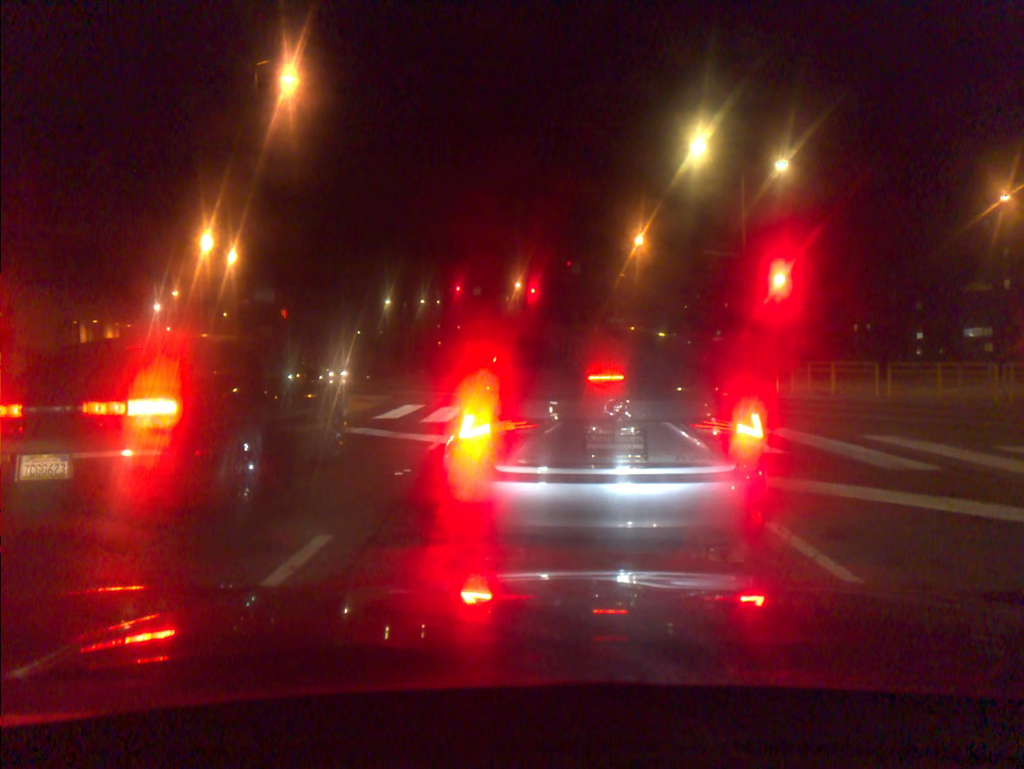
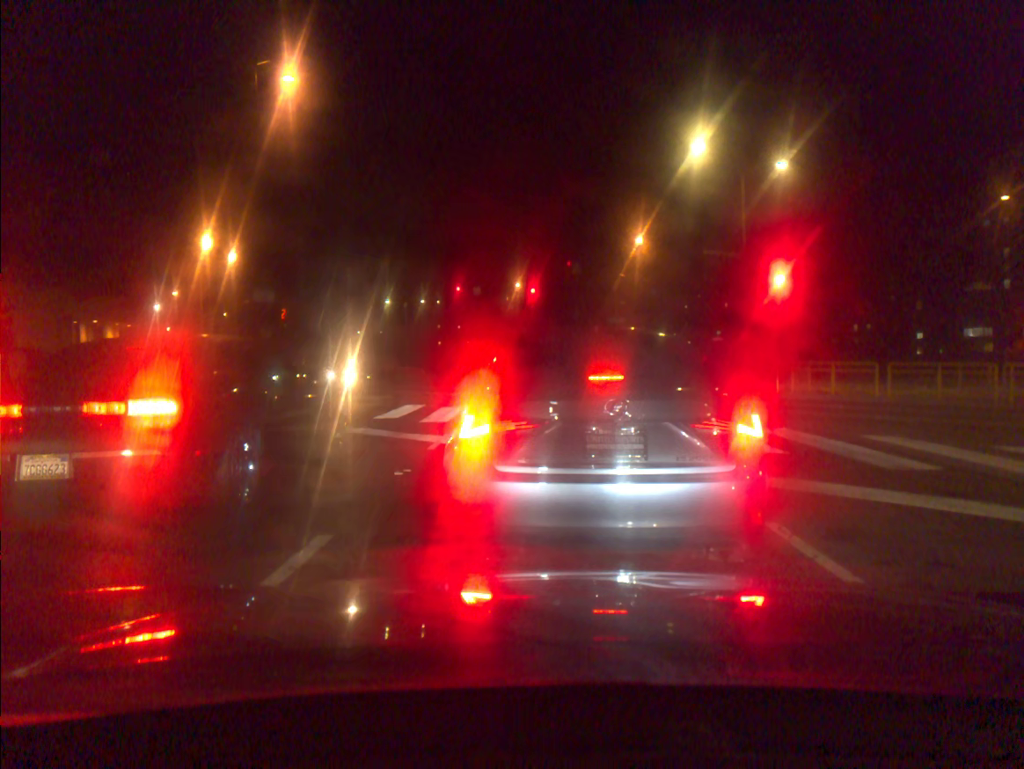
(0.0, 0.0) m; 0°
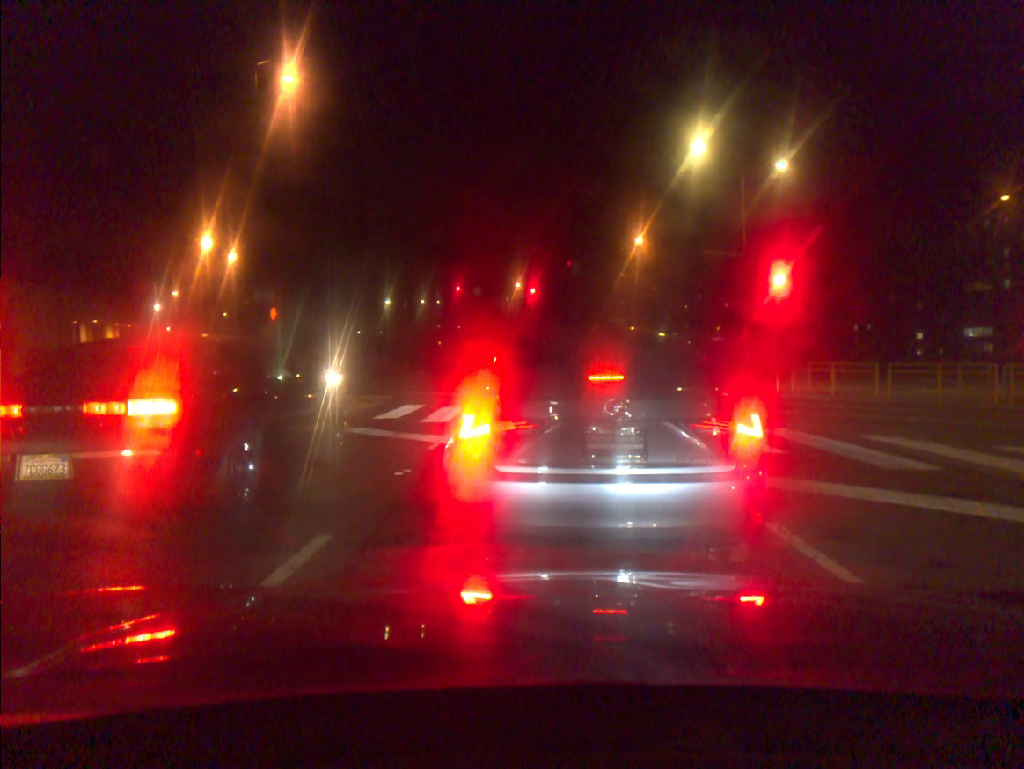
(0.0, 0.0) m; 0°
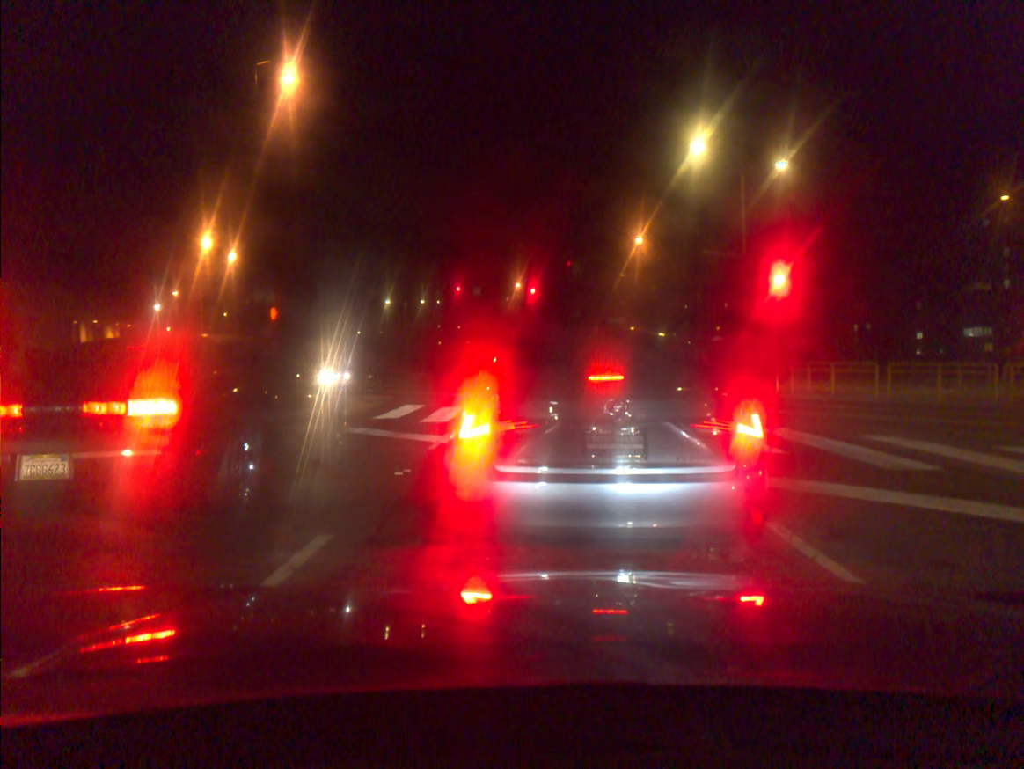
(0.0, 0.0) m; 0°
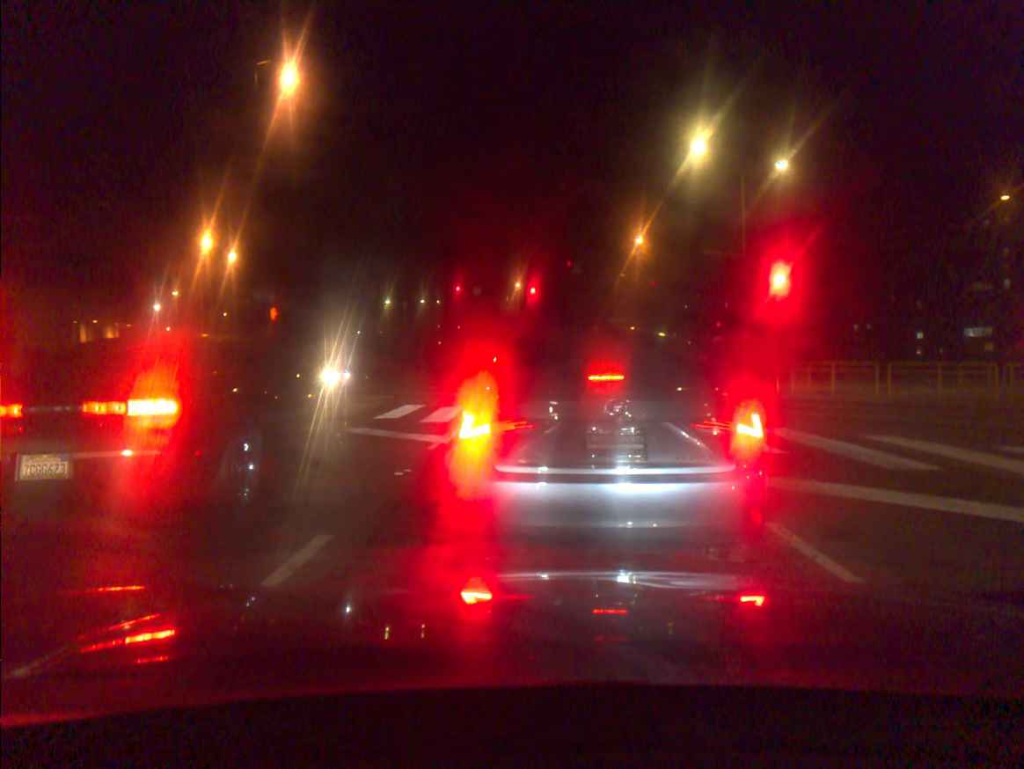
(0.0, 0.0) m; 0°
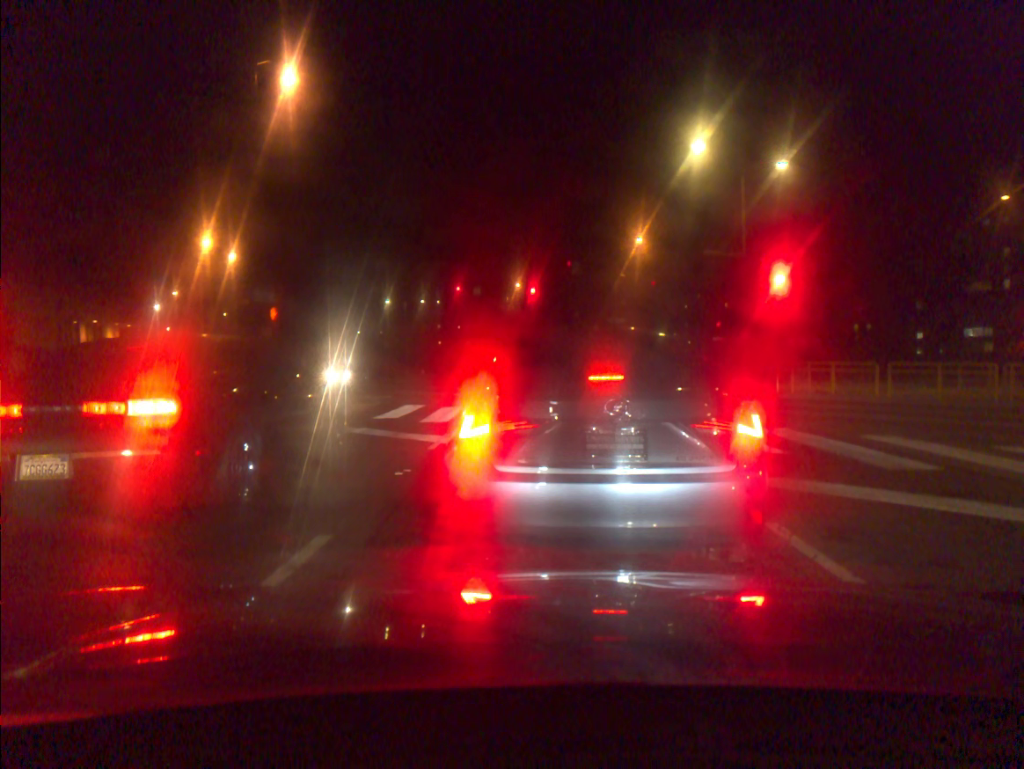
(0.0, 0.0) m; 0°
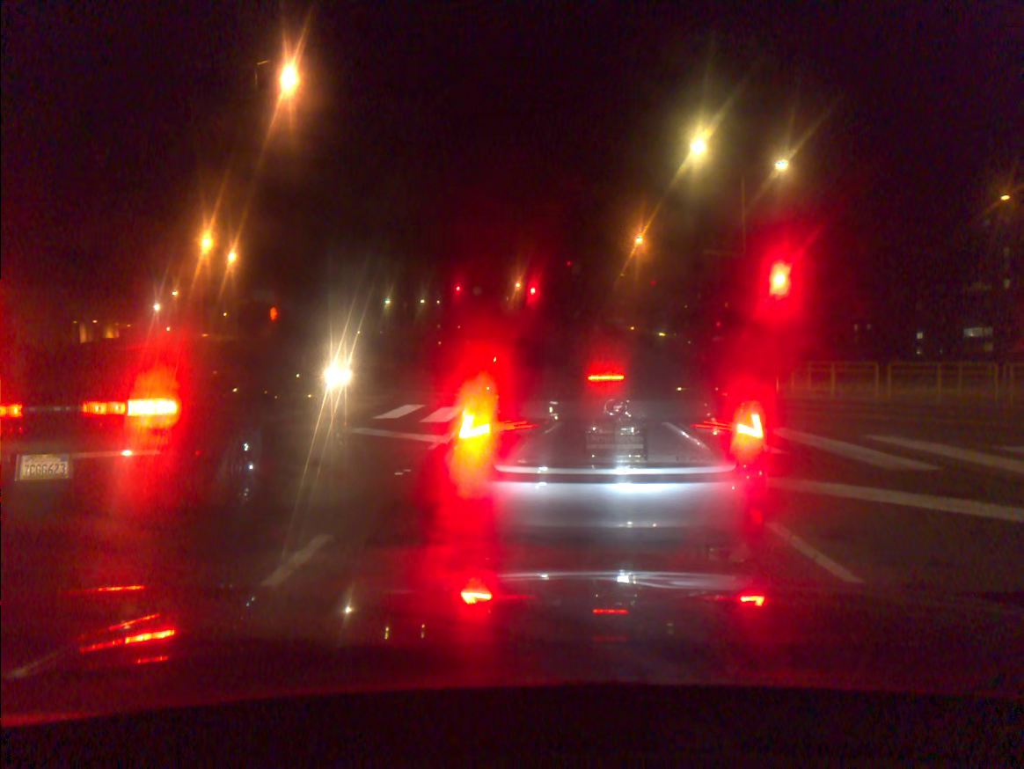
(0.0, 0.0) m; 0°
